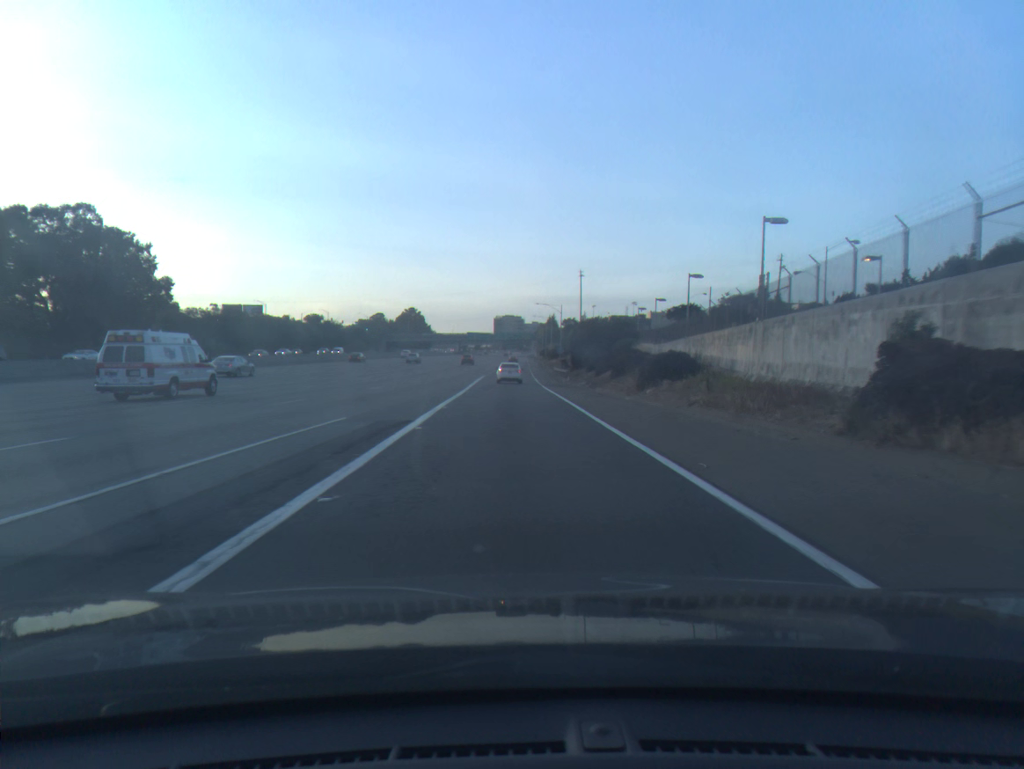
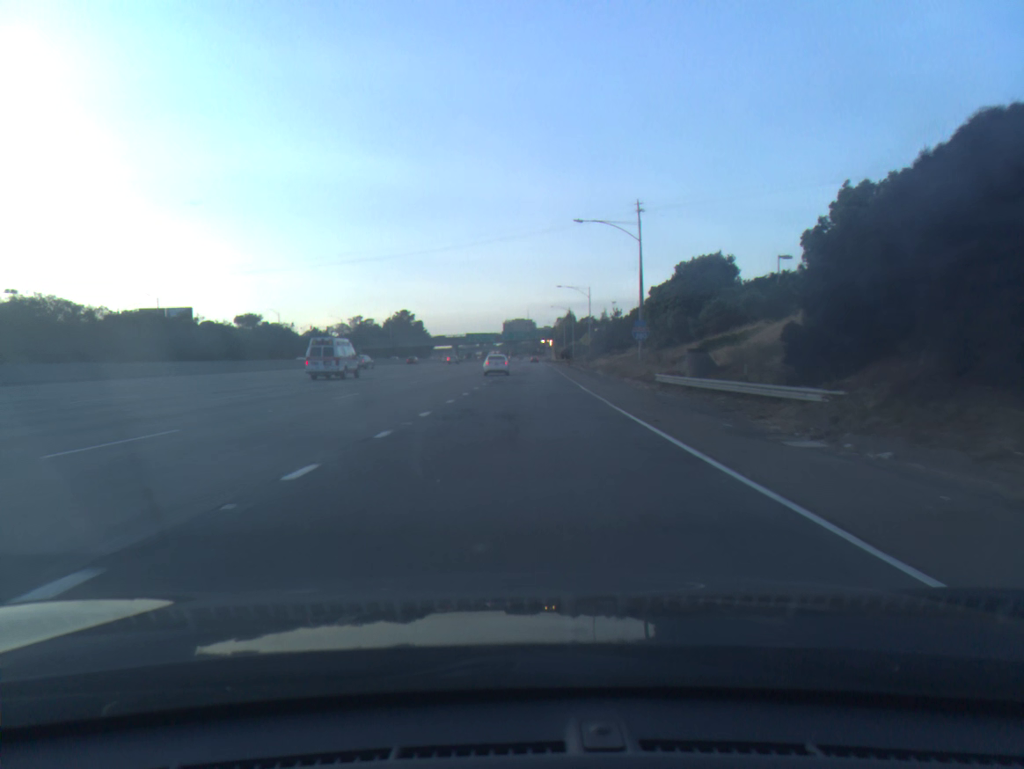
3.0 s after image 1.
(-0.6, +72.7) m; -1°
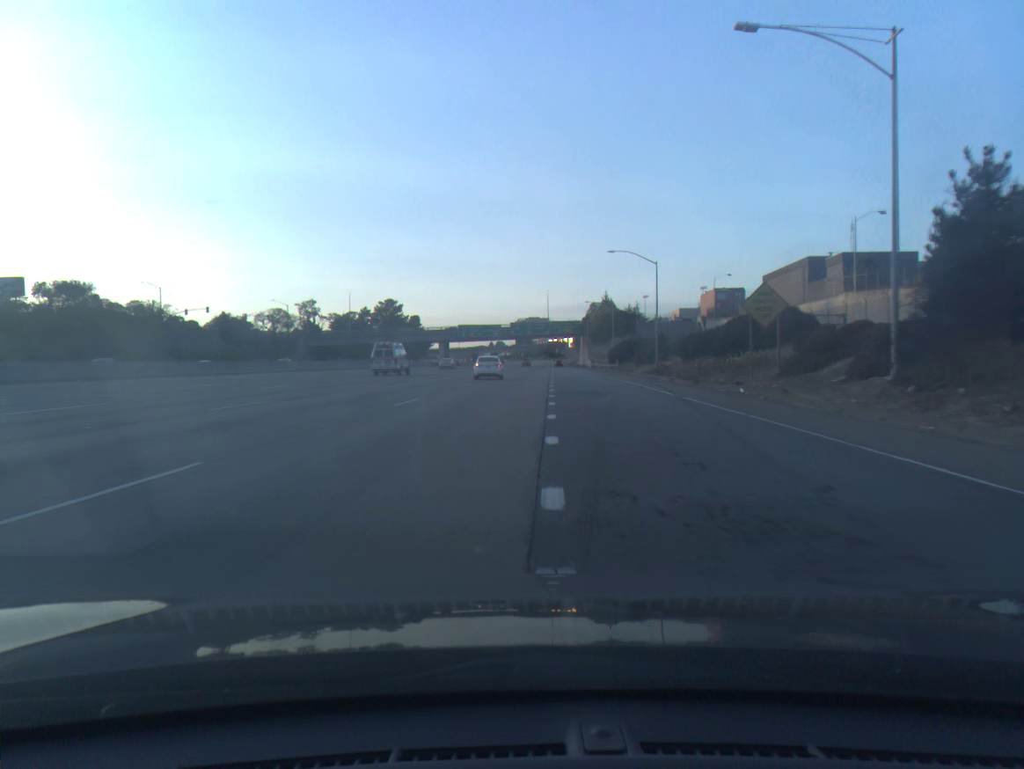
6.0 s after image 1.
(-0.7, +78.1) m; -1°
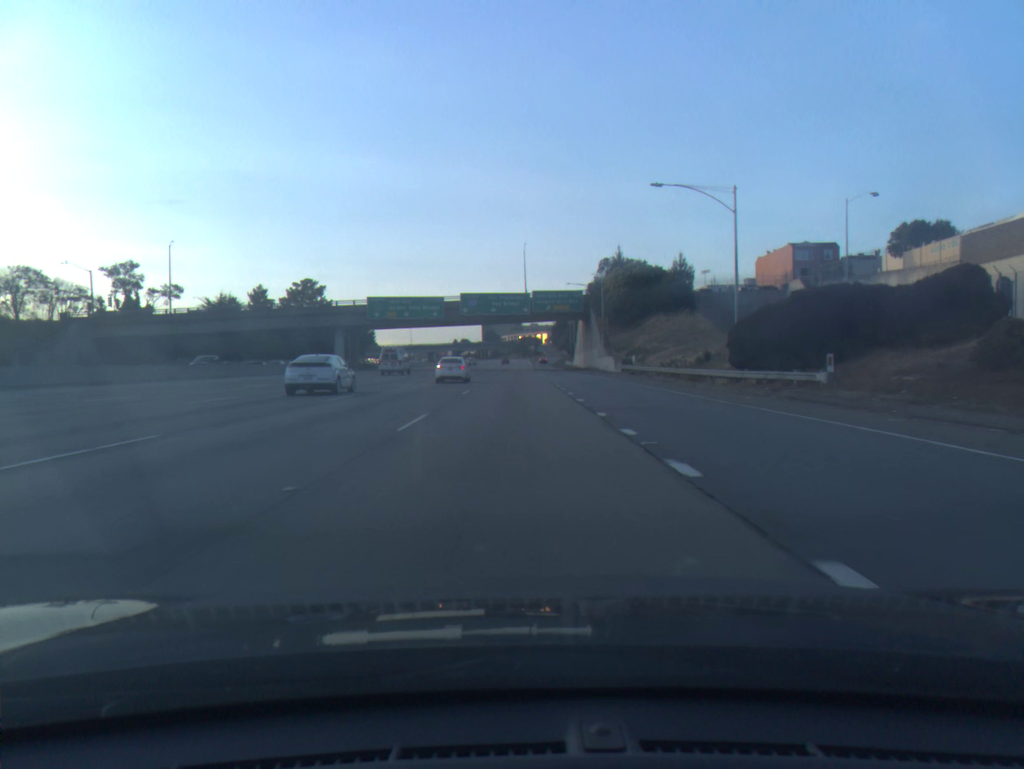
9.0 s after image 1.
(+1.4, +78.8) m; +2°
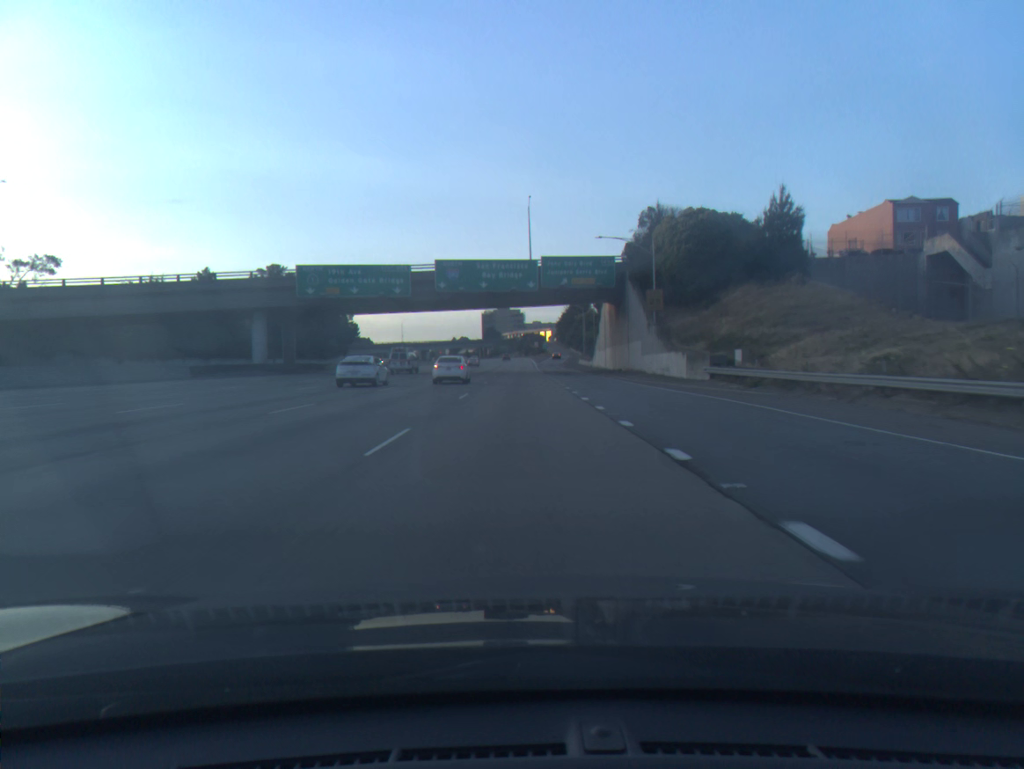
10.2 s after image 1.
(-0.1, +32.9) m; 0°
